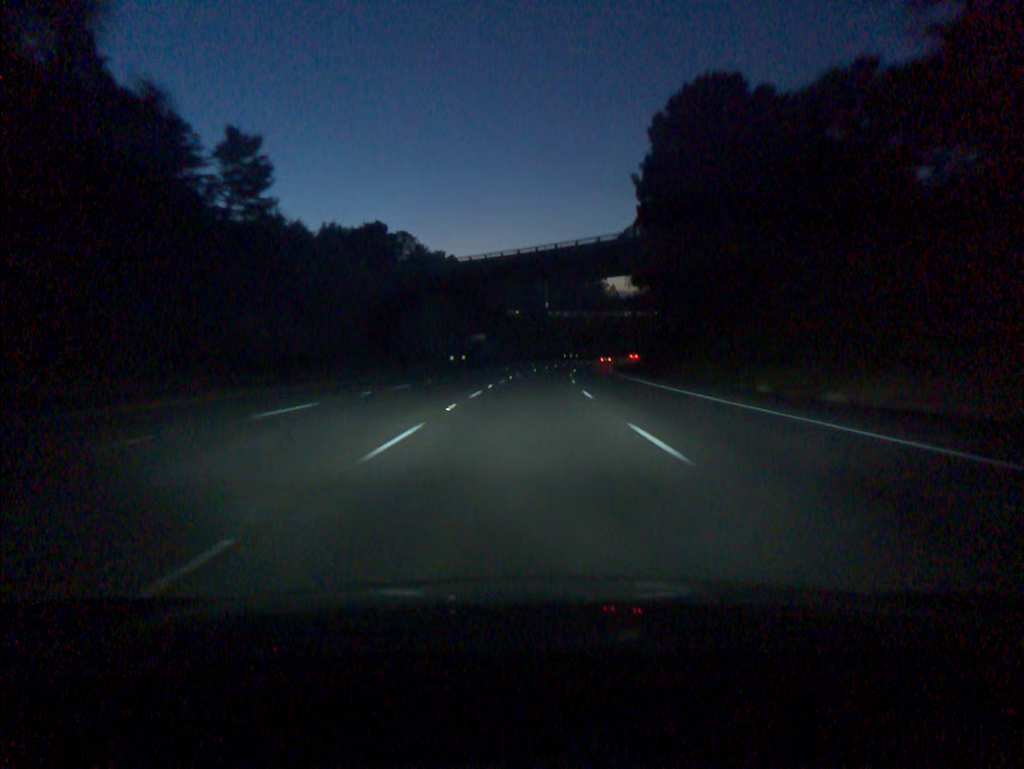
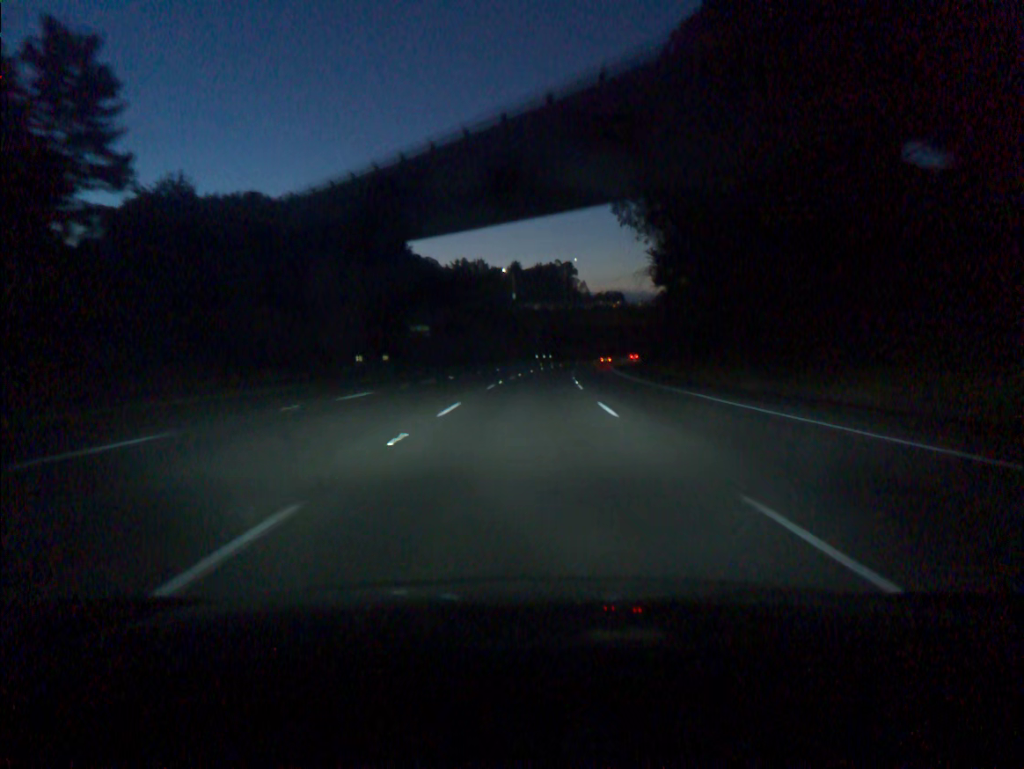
(+0.8, +37.0) m; +3°
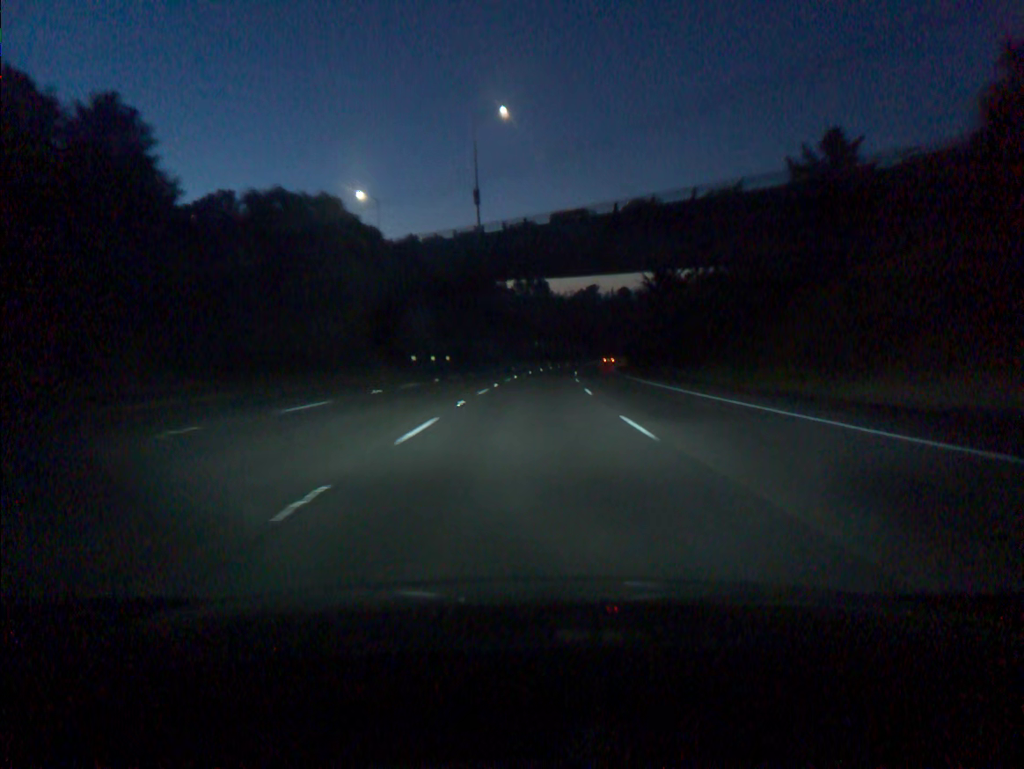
(+5.2, +92.3) m; +6°
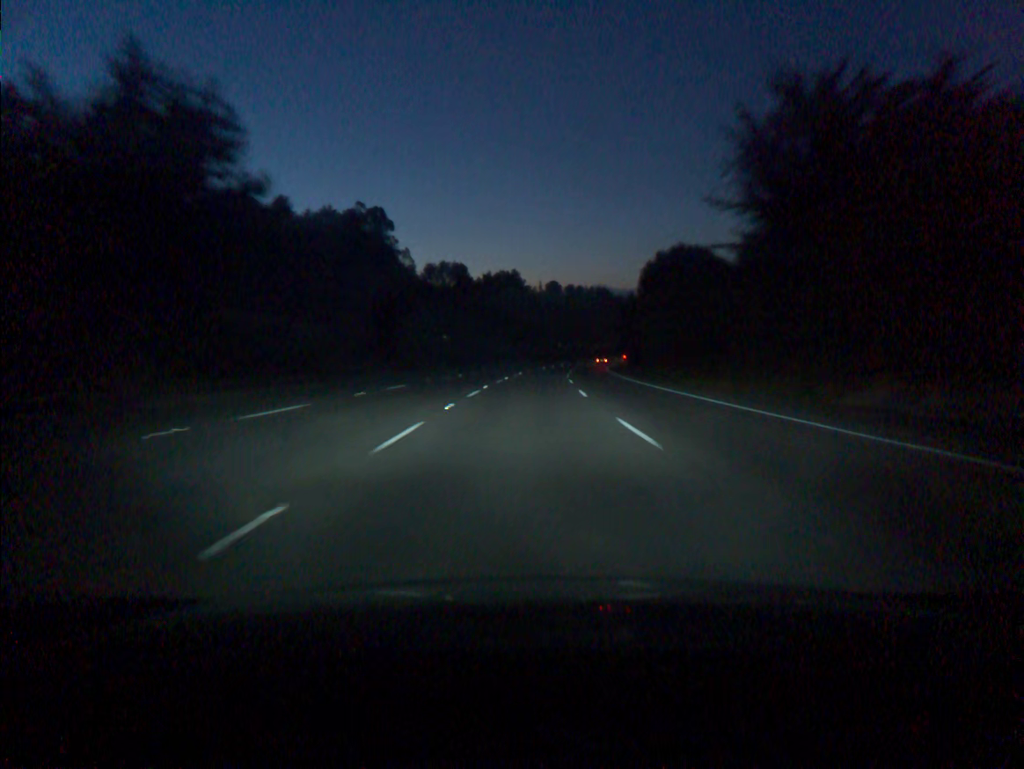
(+3.6, +73.9) m; +6°
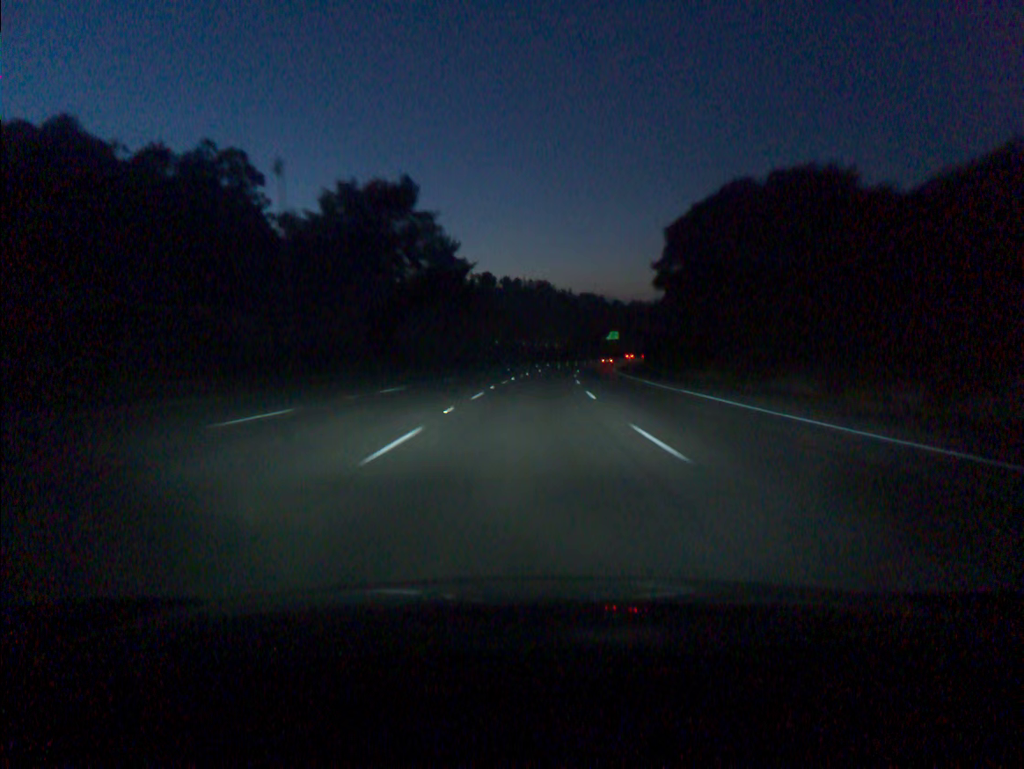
(+3.1, +74.0) m; +5°
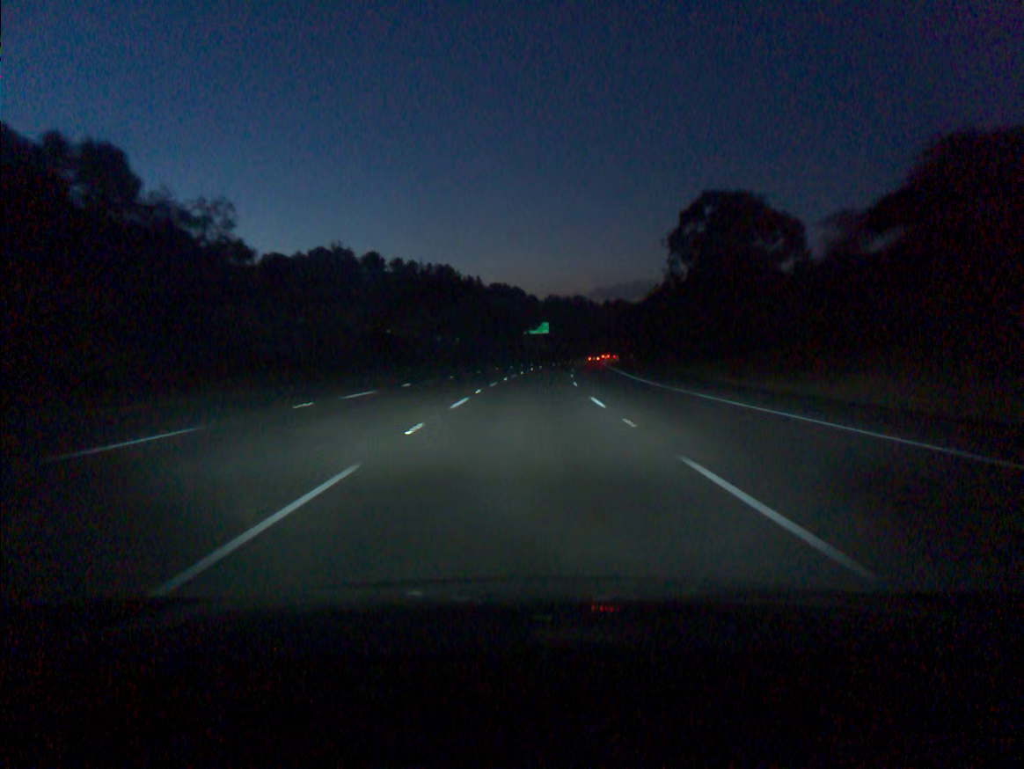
(+5.8, +92.3) m; +7°
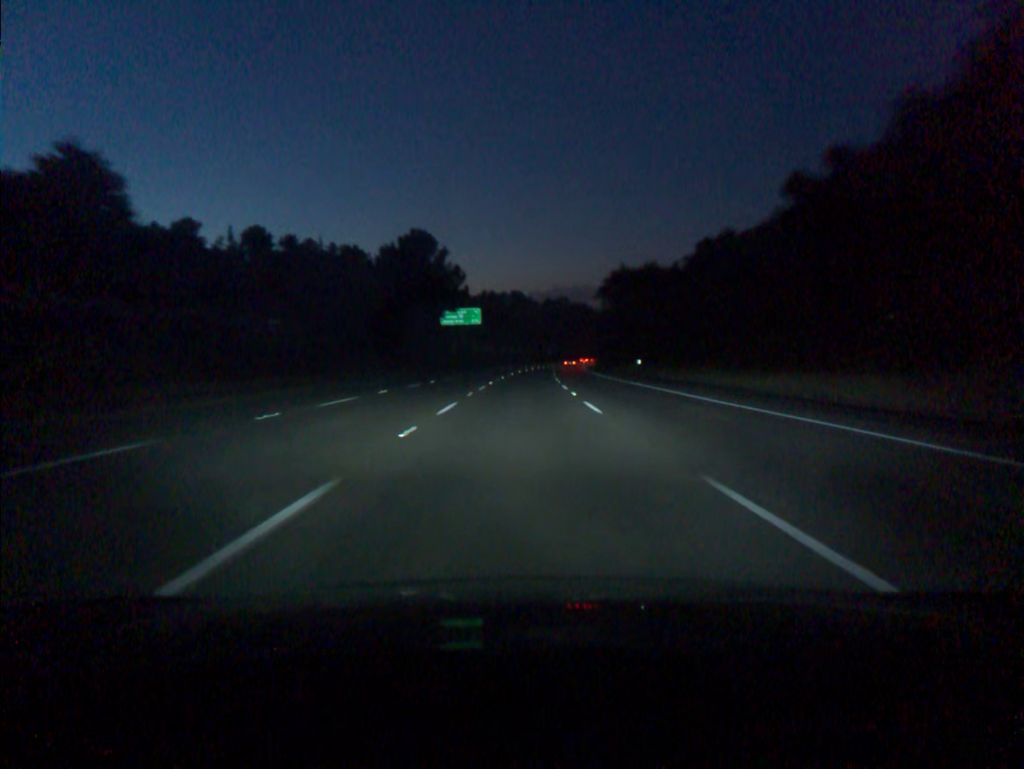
(+3.2, +73.9) m; +5°
